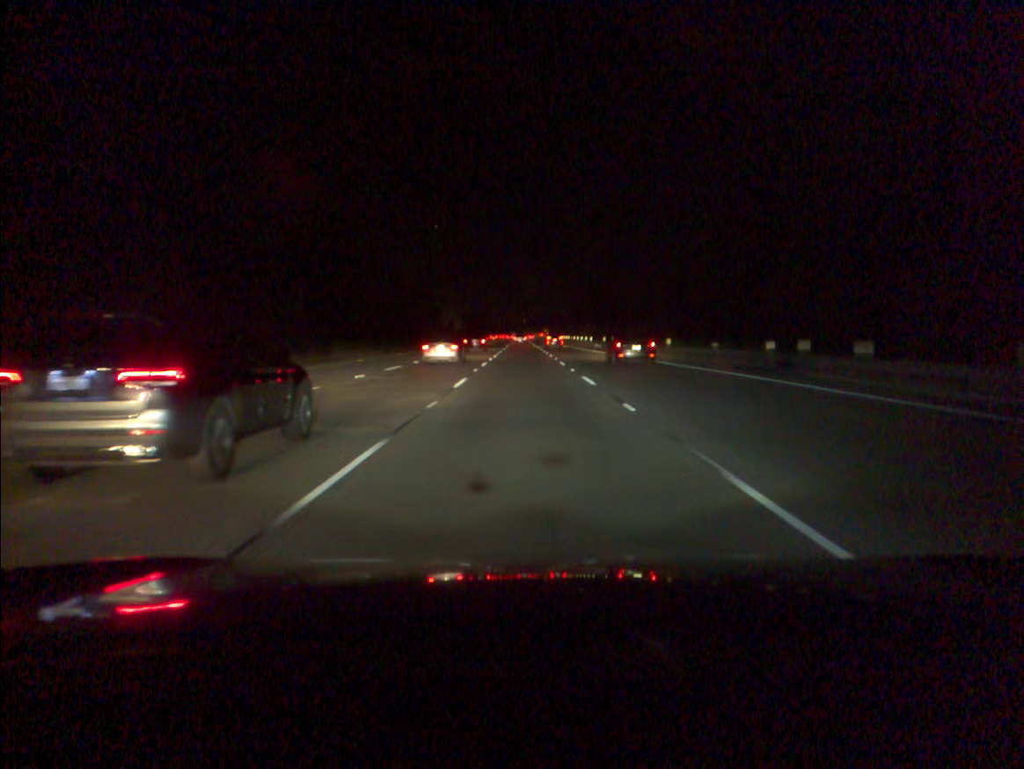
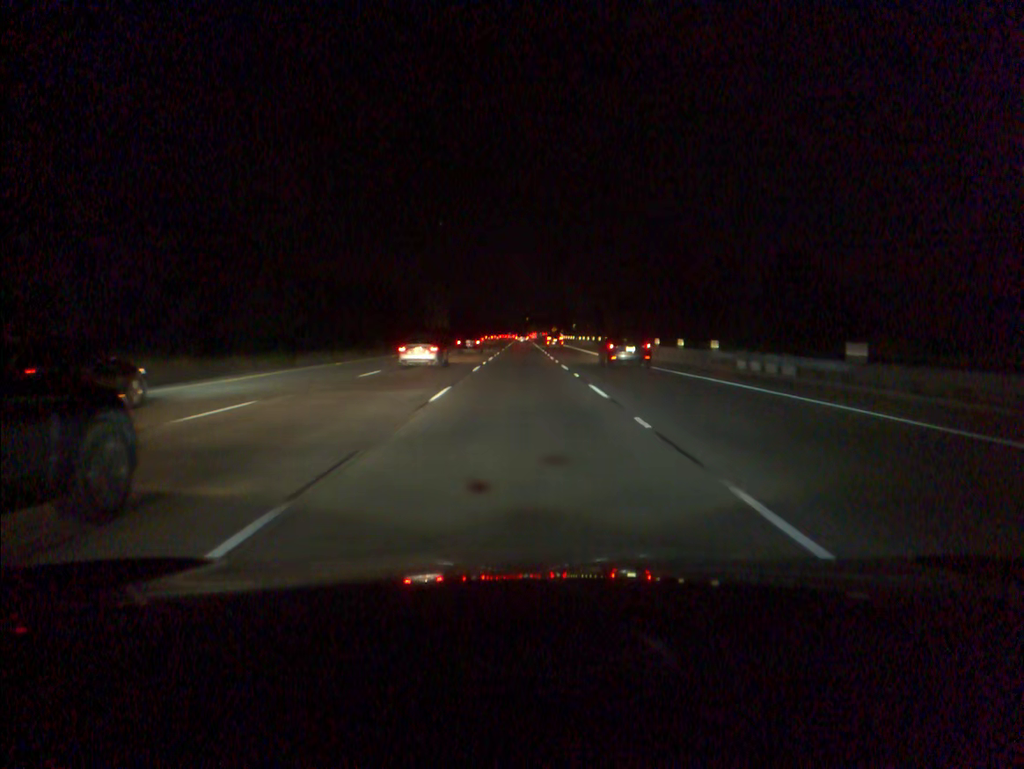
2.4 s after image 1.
(-0.2, +62.7) m; 0°
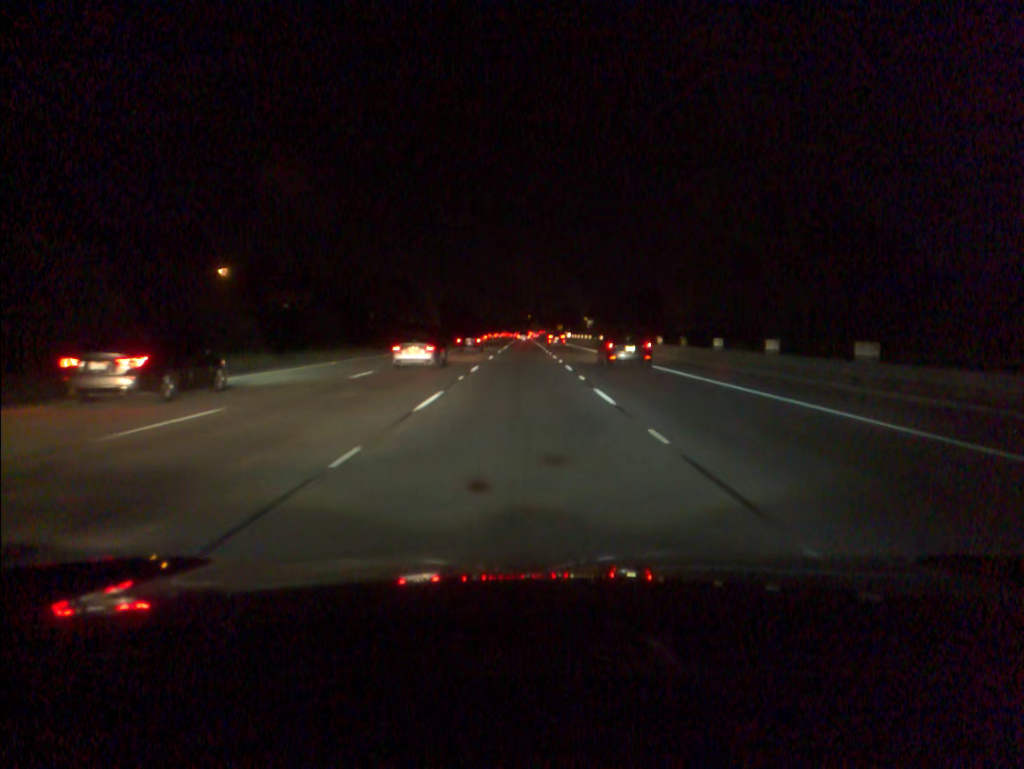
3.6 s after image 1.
(0.0, +31.1) m; 0°
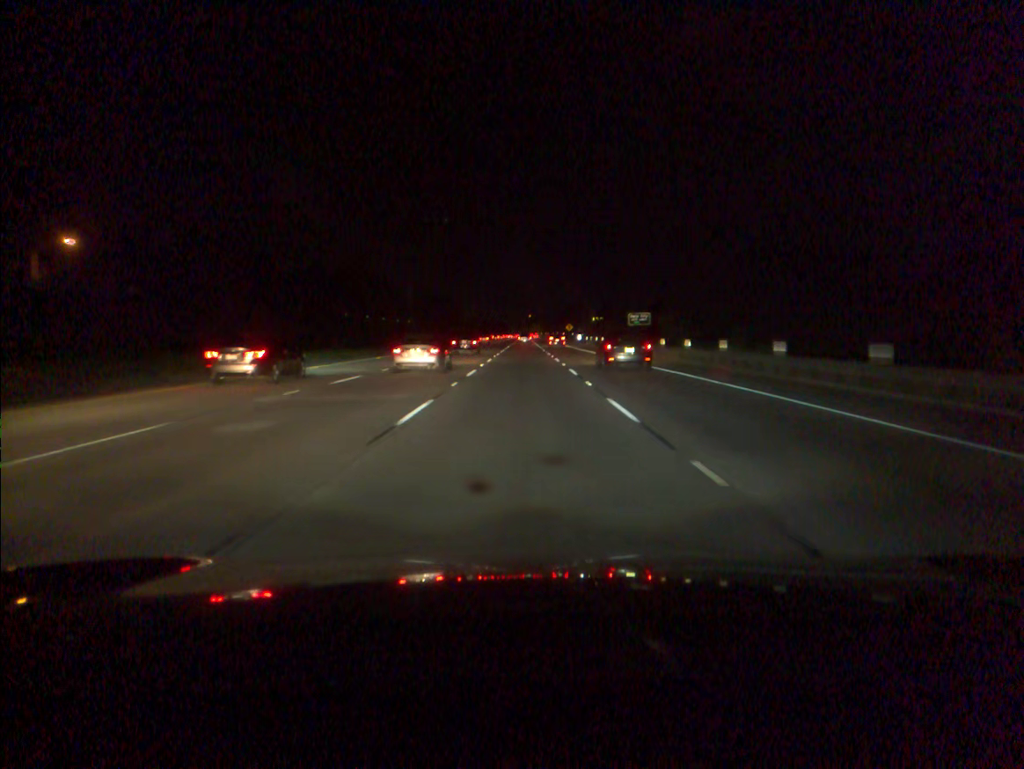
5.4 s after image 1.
(-0.1, +46.4) m; 0°
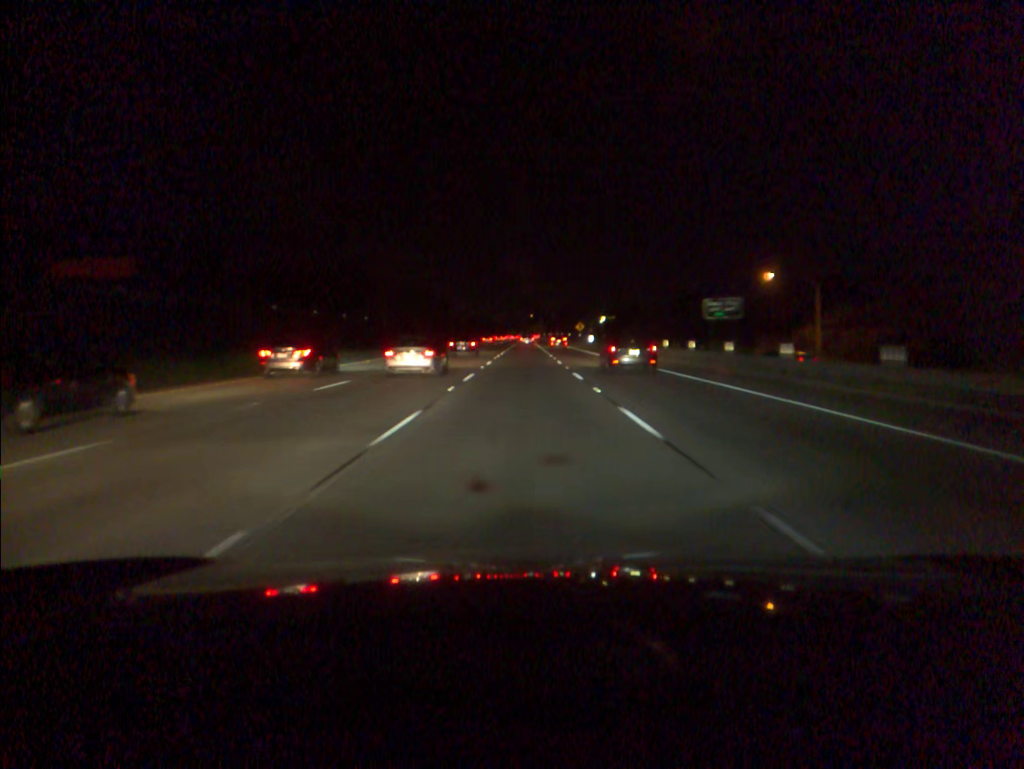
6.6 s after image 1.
(0.0, +31.0) m; 0°
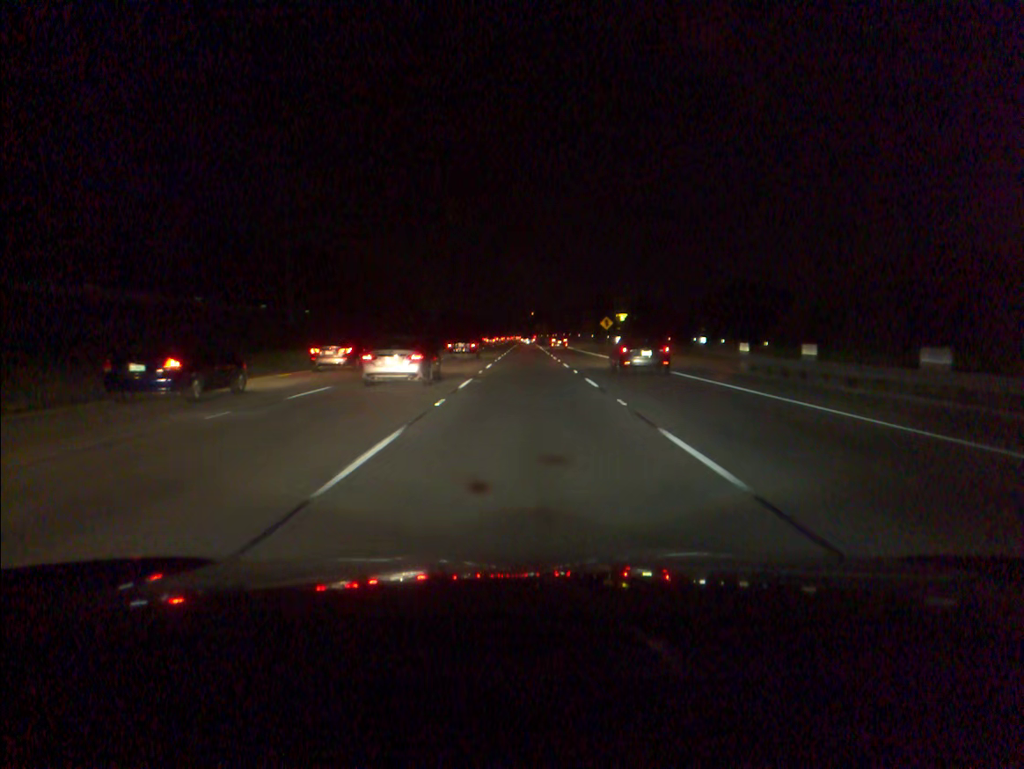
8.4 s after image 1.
(-0.1, +47.1) m; 0°
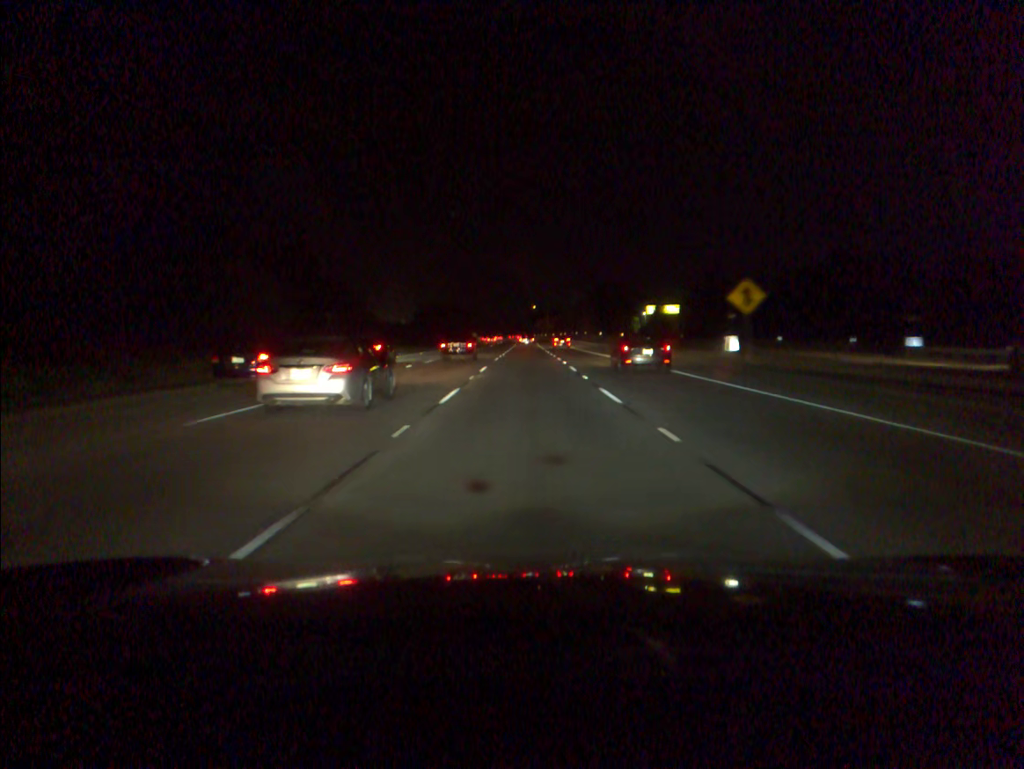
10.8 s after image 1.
(+0.1, +63.9) m; 0°
